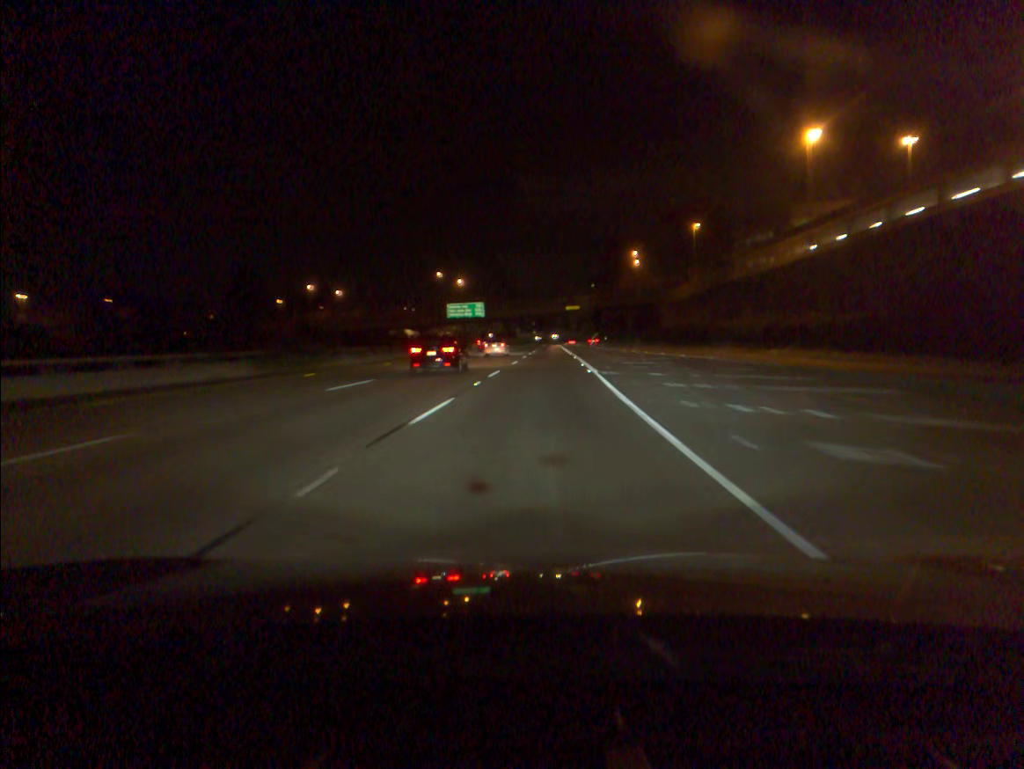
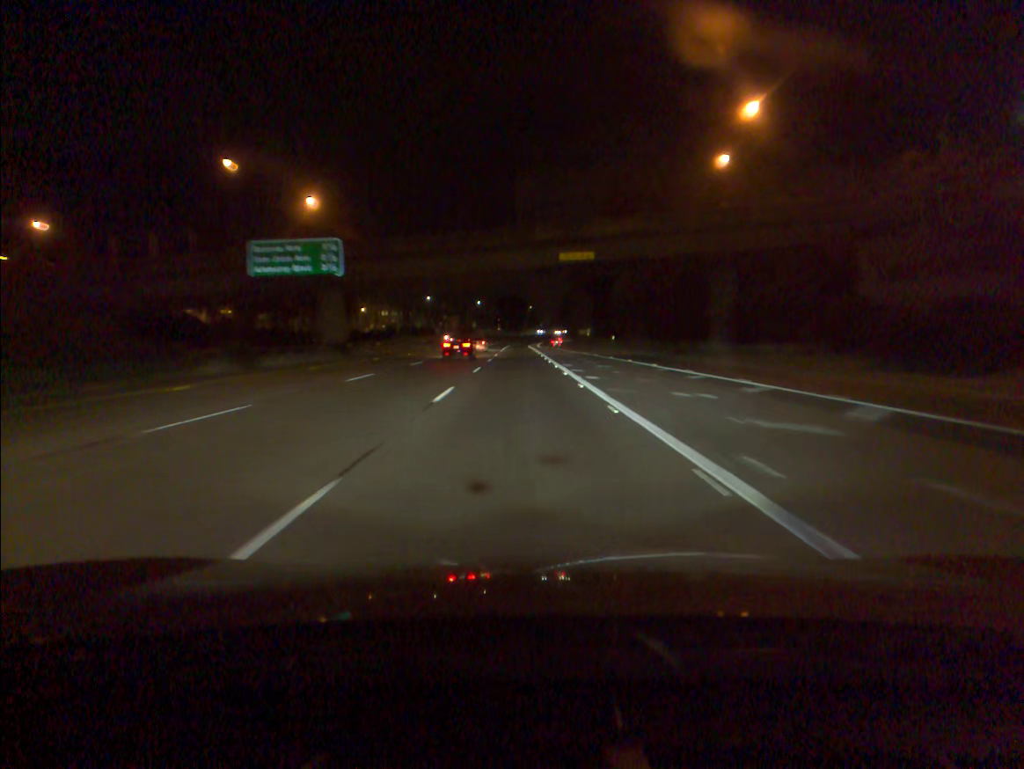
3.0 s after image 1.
(+2.7, +80.6) m; +3°
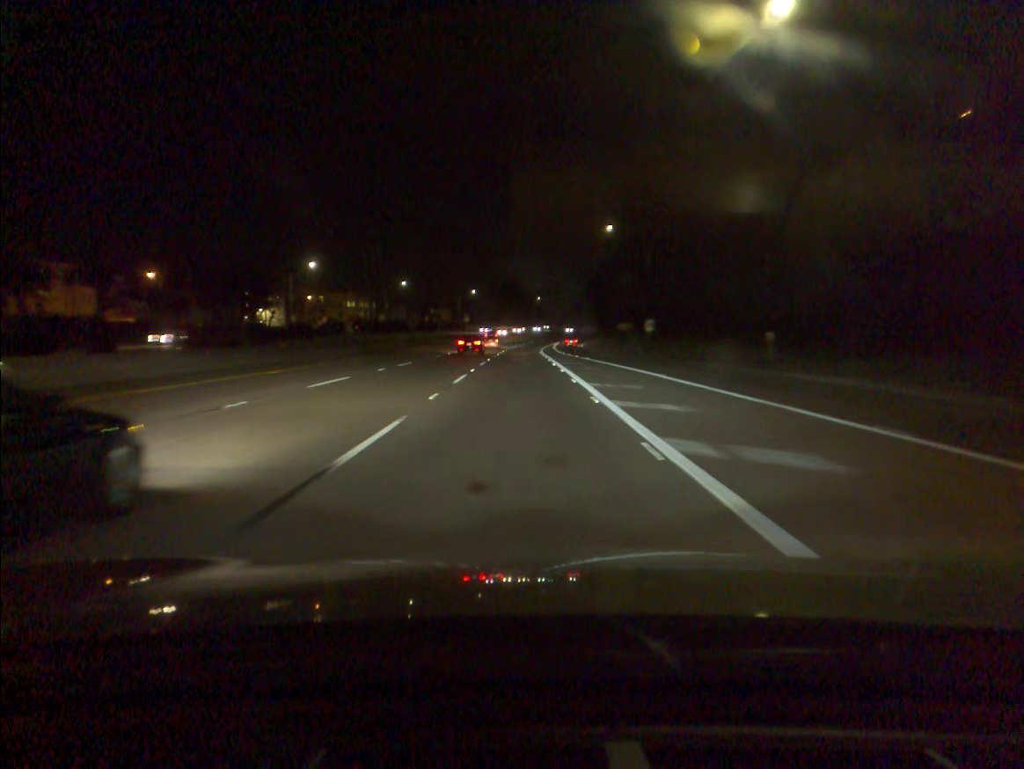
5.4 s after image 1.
(-0.2, +65.6) m; 0°
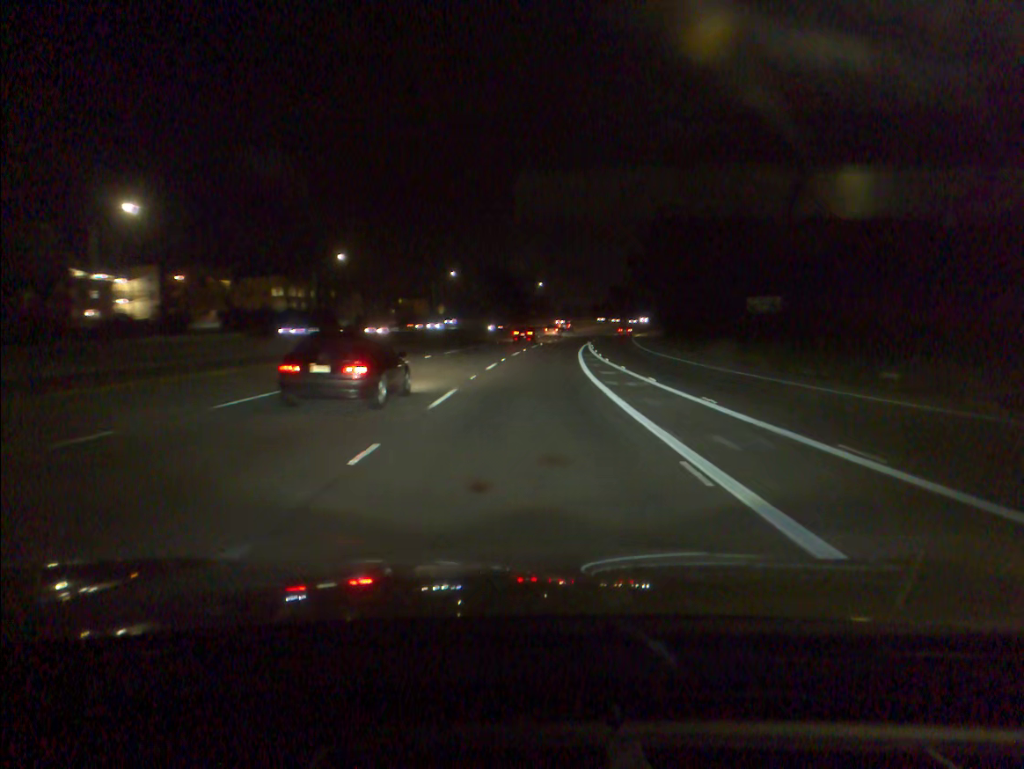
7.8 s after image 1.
(-0.3, +65.6) m; 0°
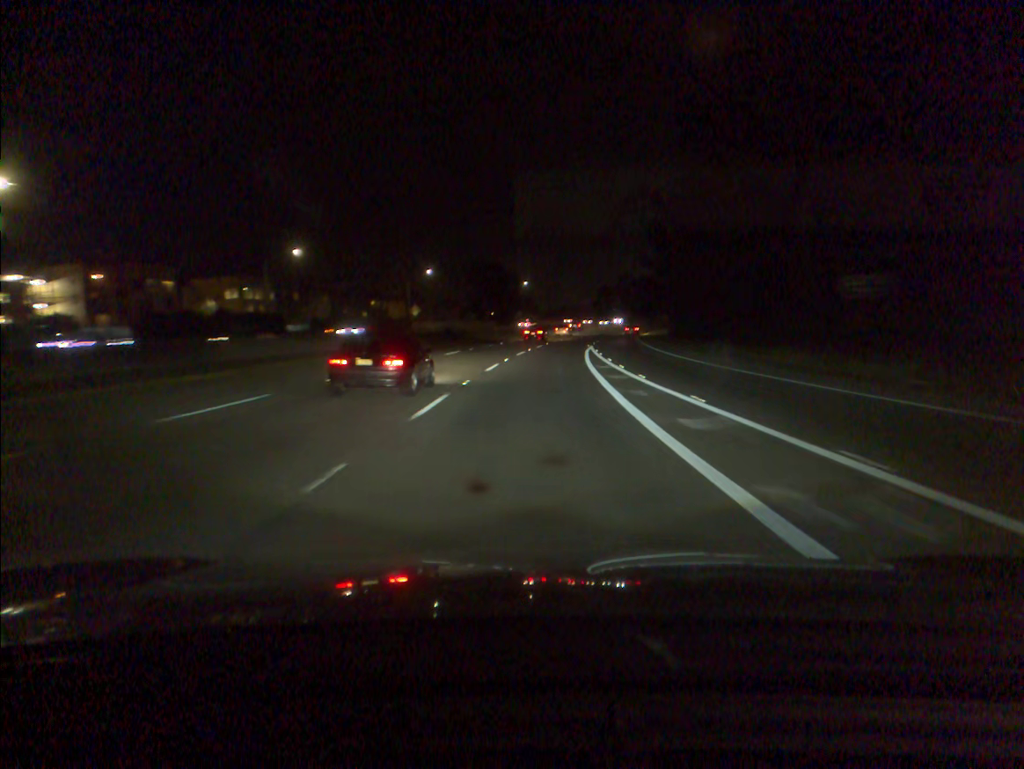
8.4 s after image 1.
(+0.2, +16.4) m; +1°
